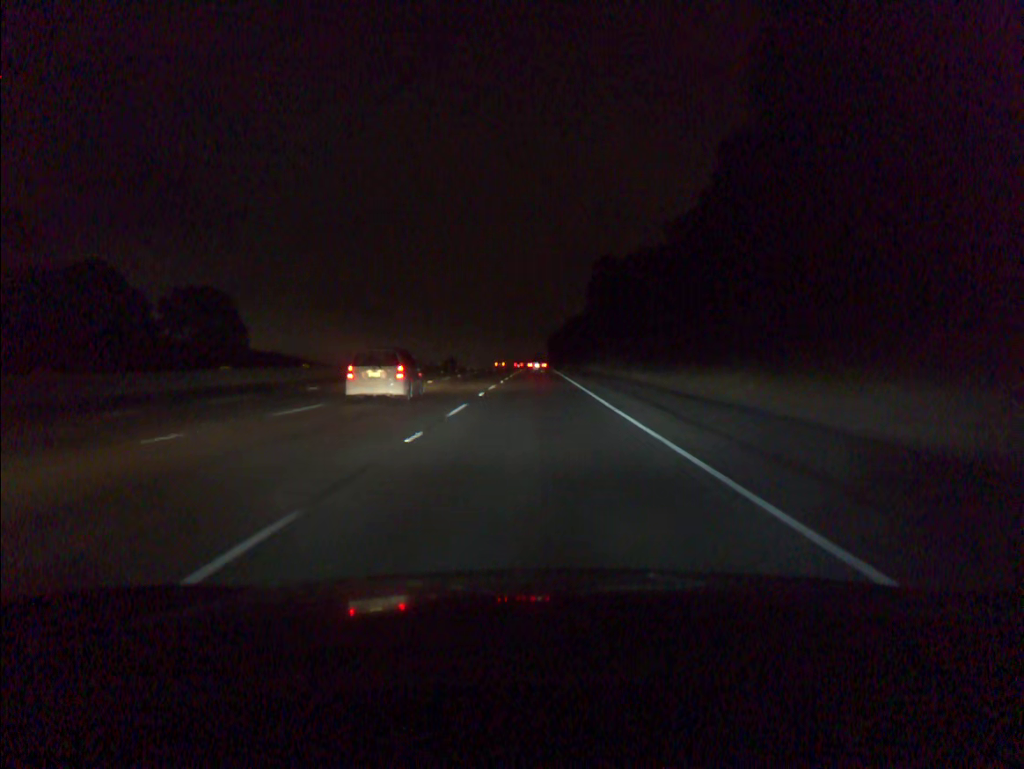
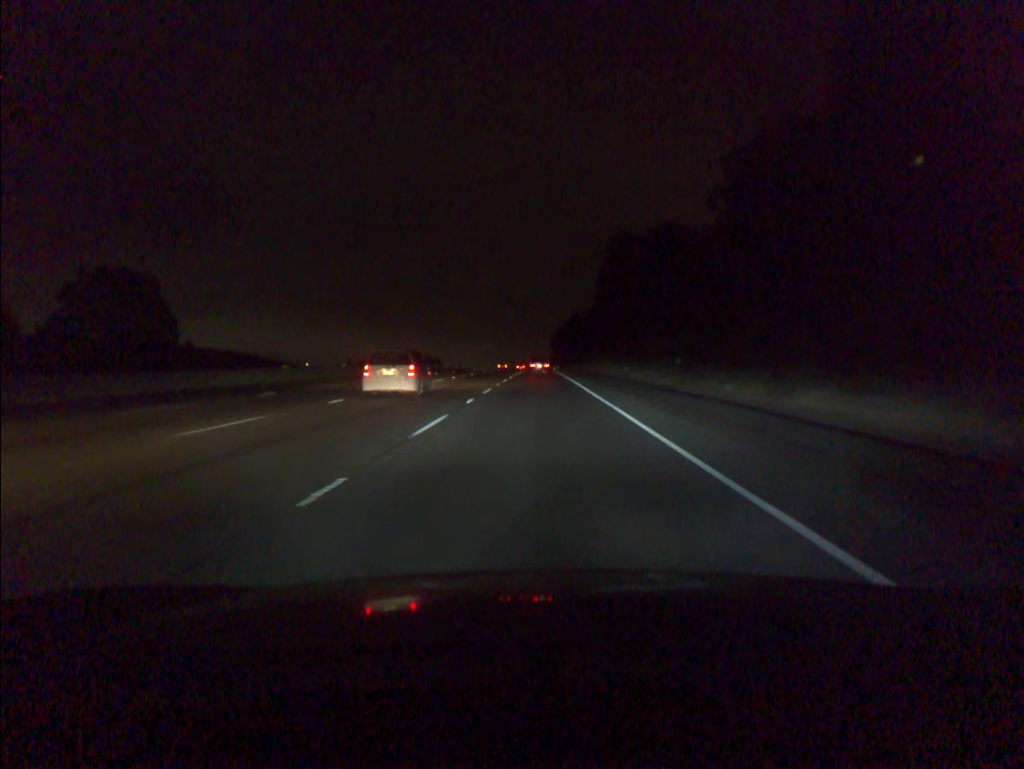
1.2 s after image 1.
(0.0, +33.7) m; 0°
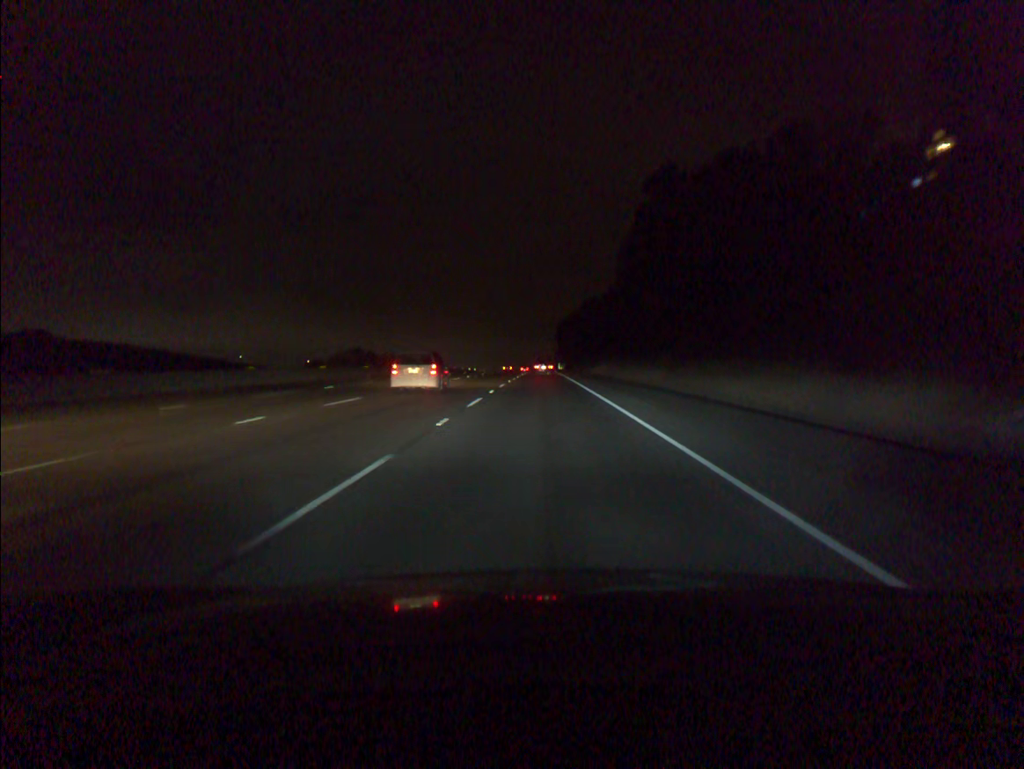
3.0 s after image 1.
(-0.1, +50.7) m; 0°
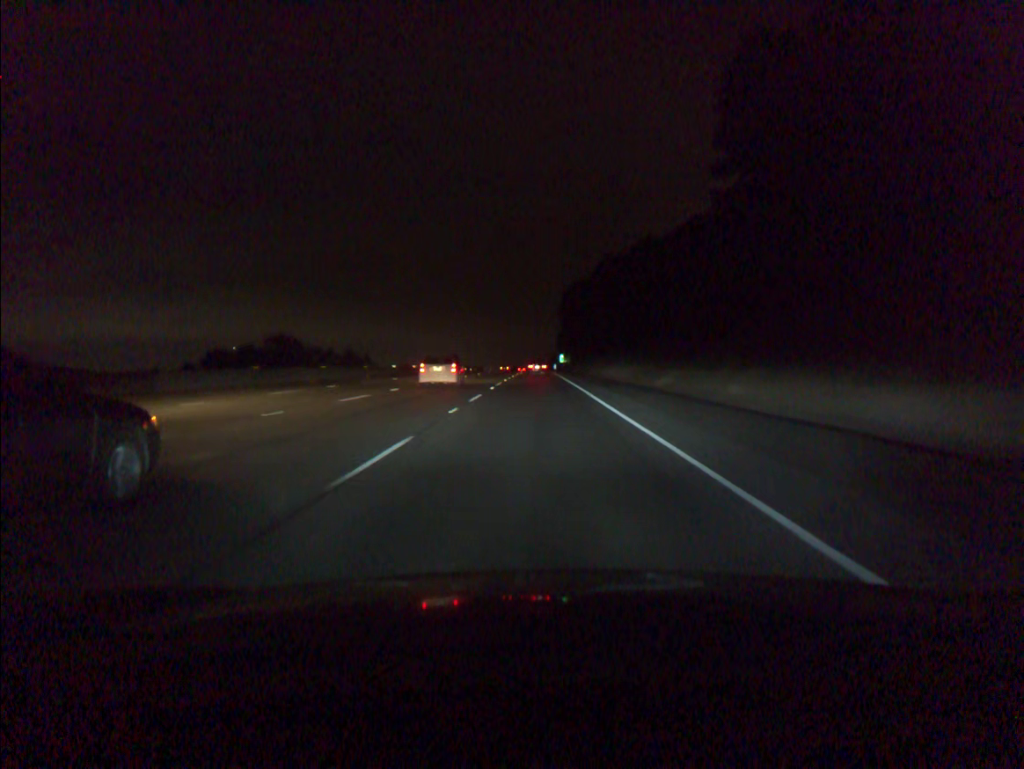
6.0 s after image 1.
(+0.3, +85.6) m; 0°
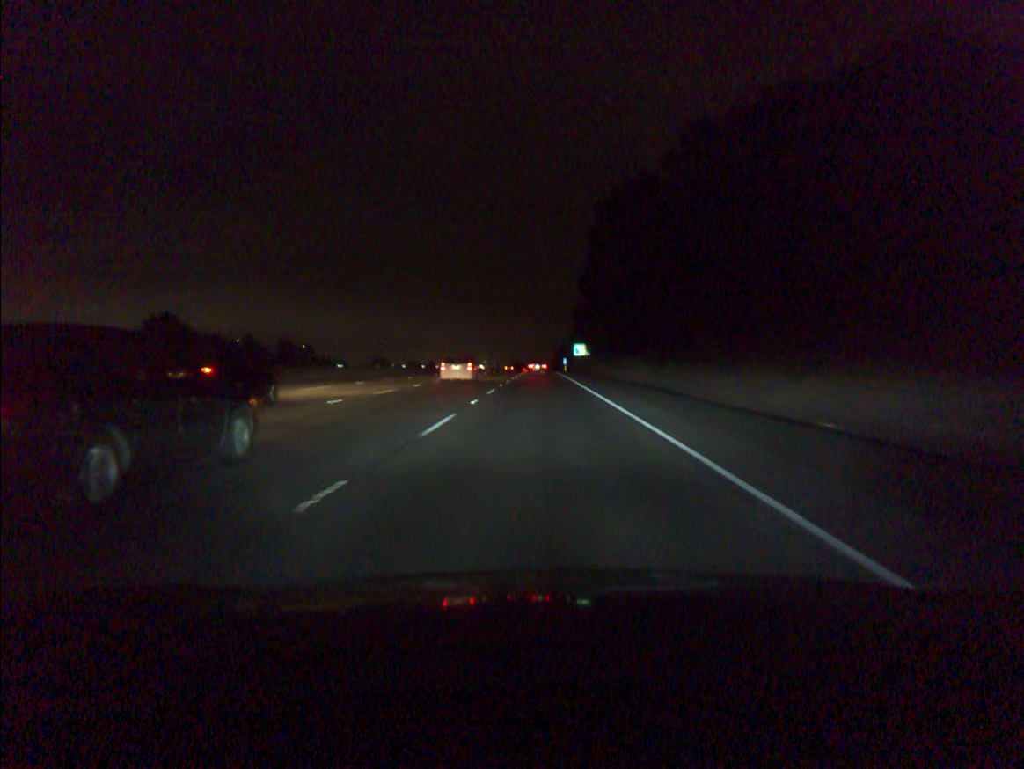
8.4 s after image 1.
(-0.3, +69.5) m; 0°
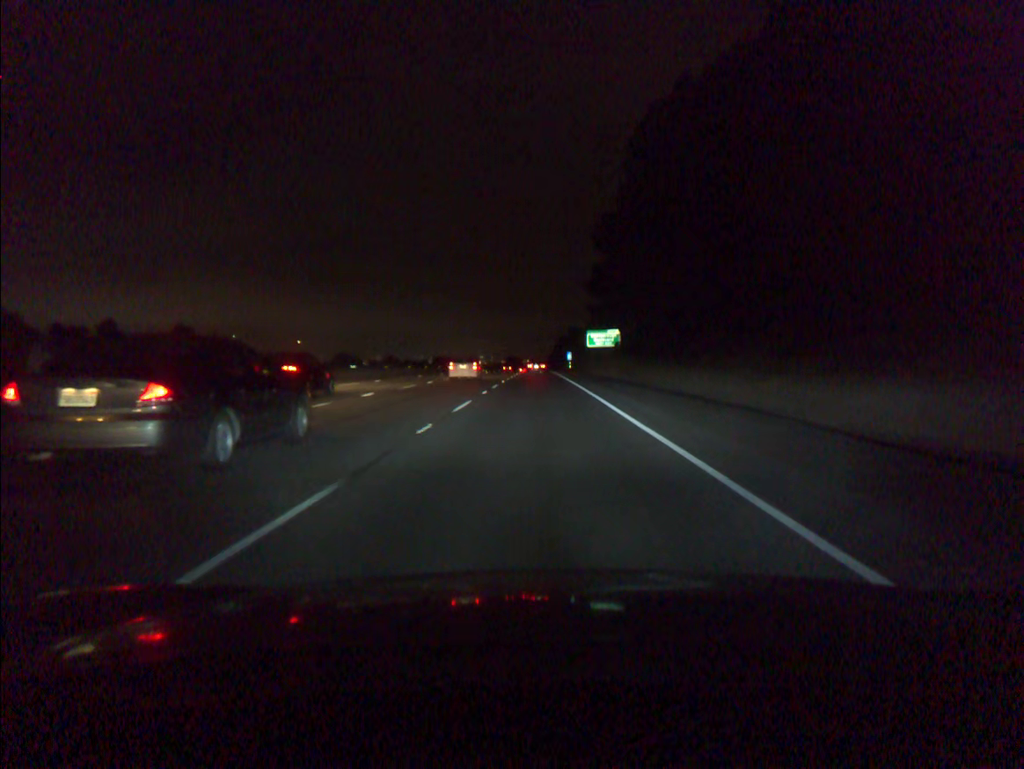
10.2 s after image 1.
(+0.2, +52.5) m; 0°
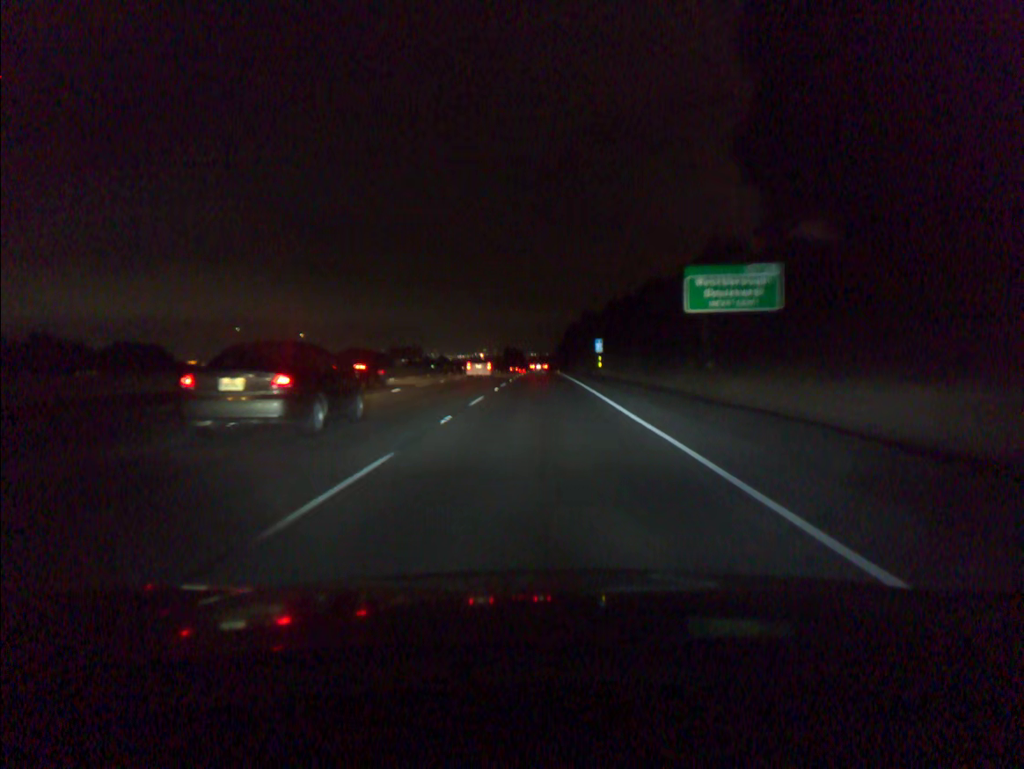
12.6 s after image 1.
(-0.2, +70.8) m; 0°
